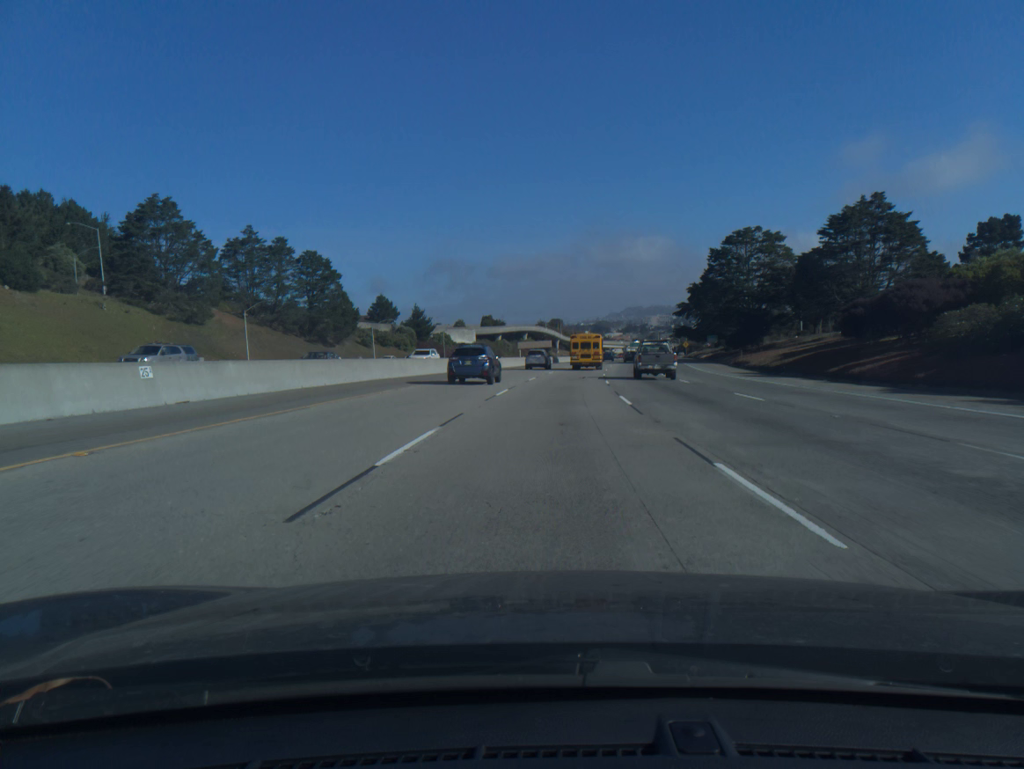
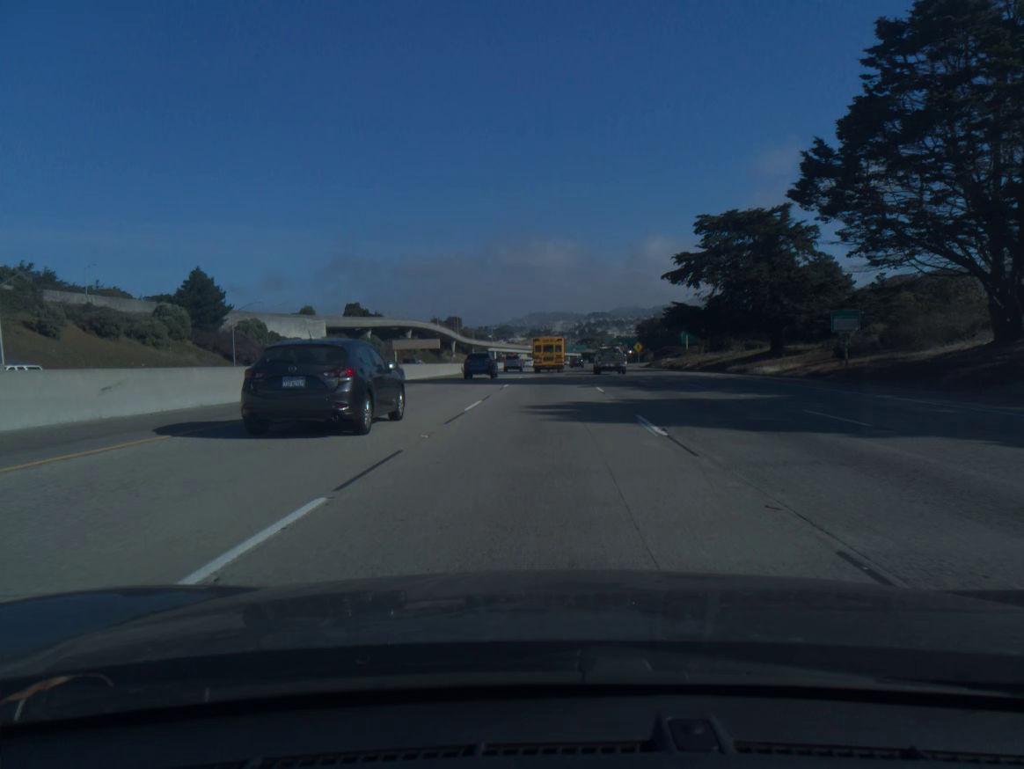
(+5.1, +78.5) m; +7°
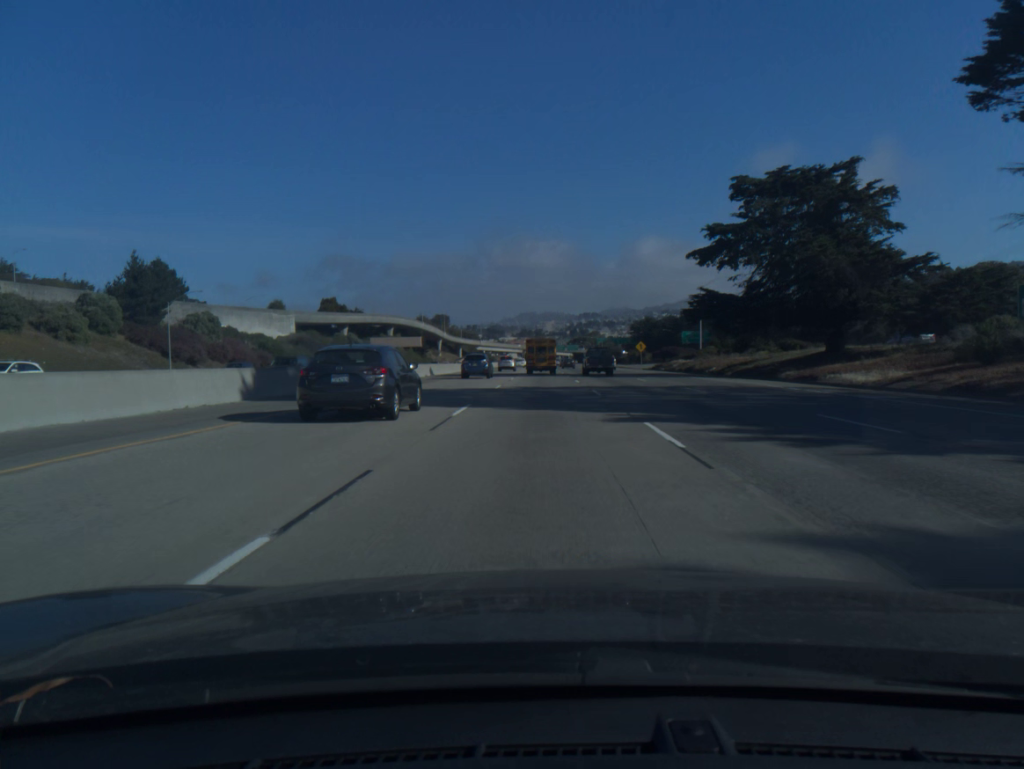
(+0.1, +15.9) m; +1°
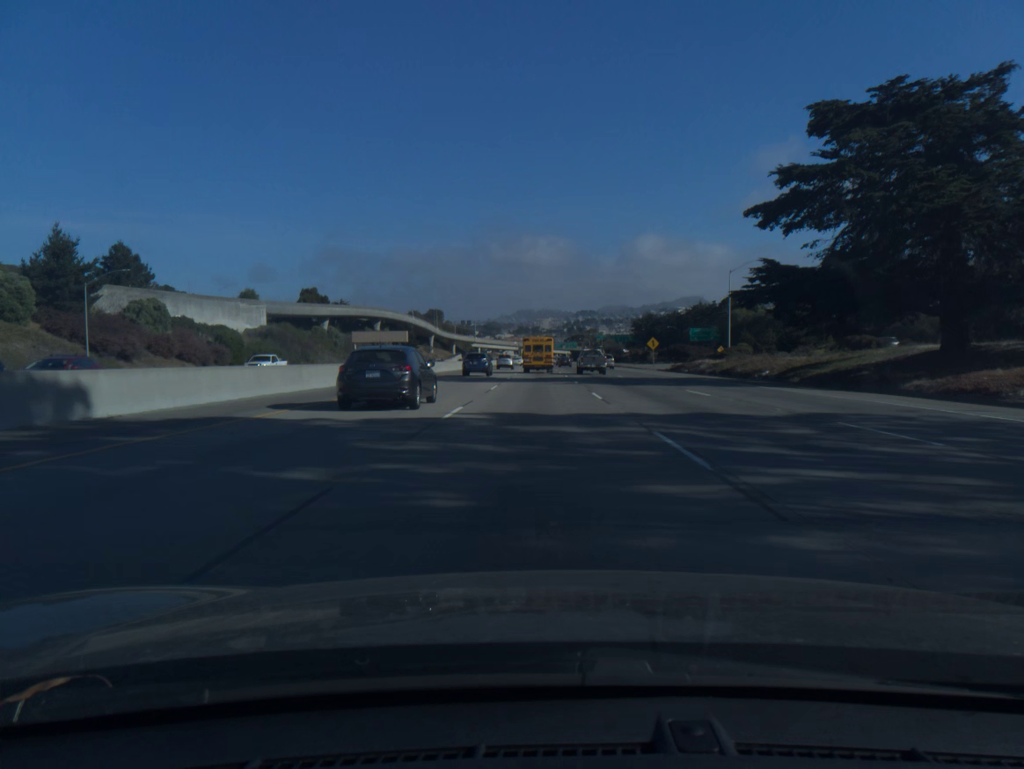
(0.0, +16.0) m; 0°
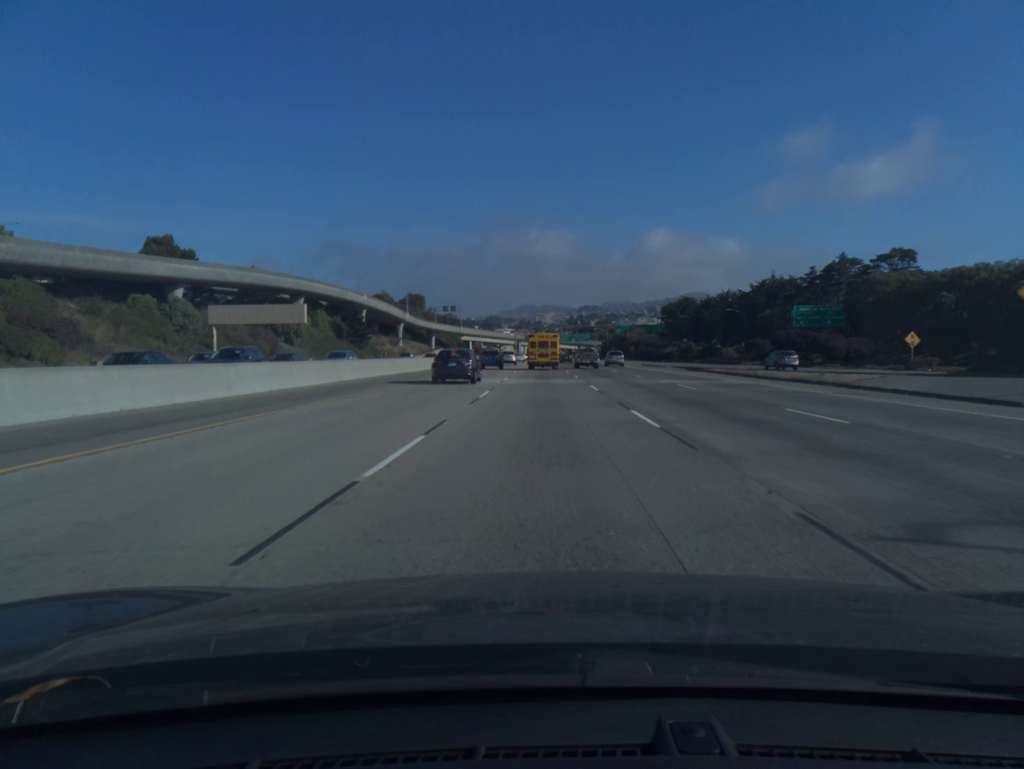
(-0.2, +80.7) m; 0°
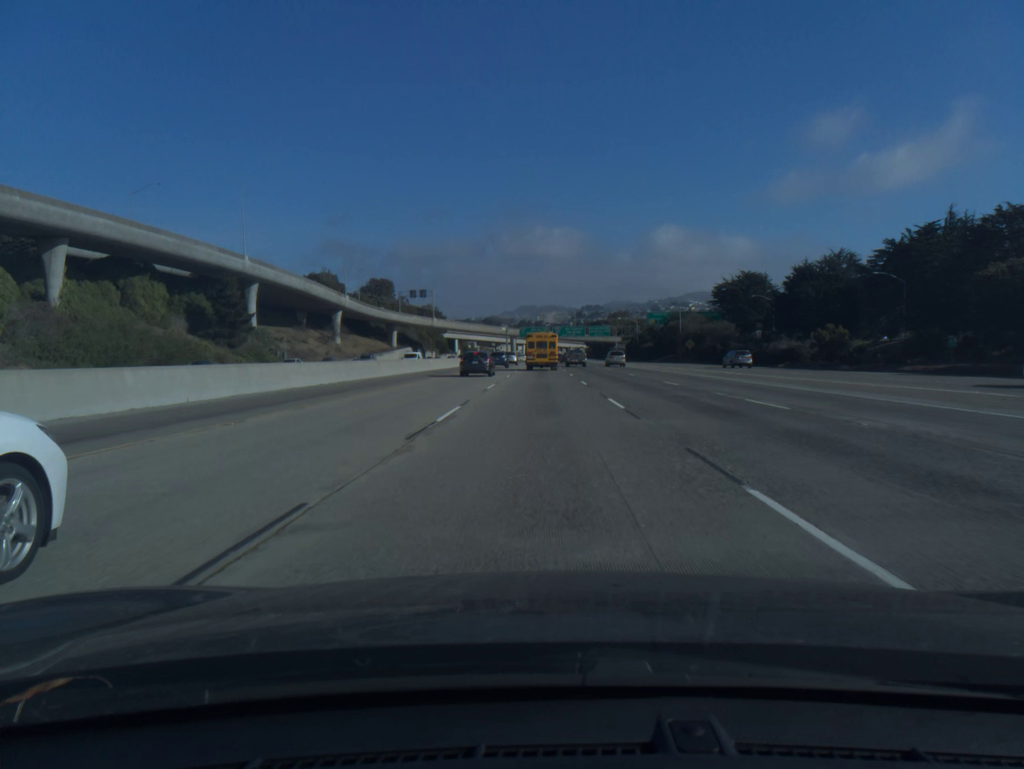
(+0.1, +81.3) m; 0°
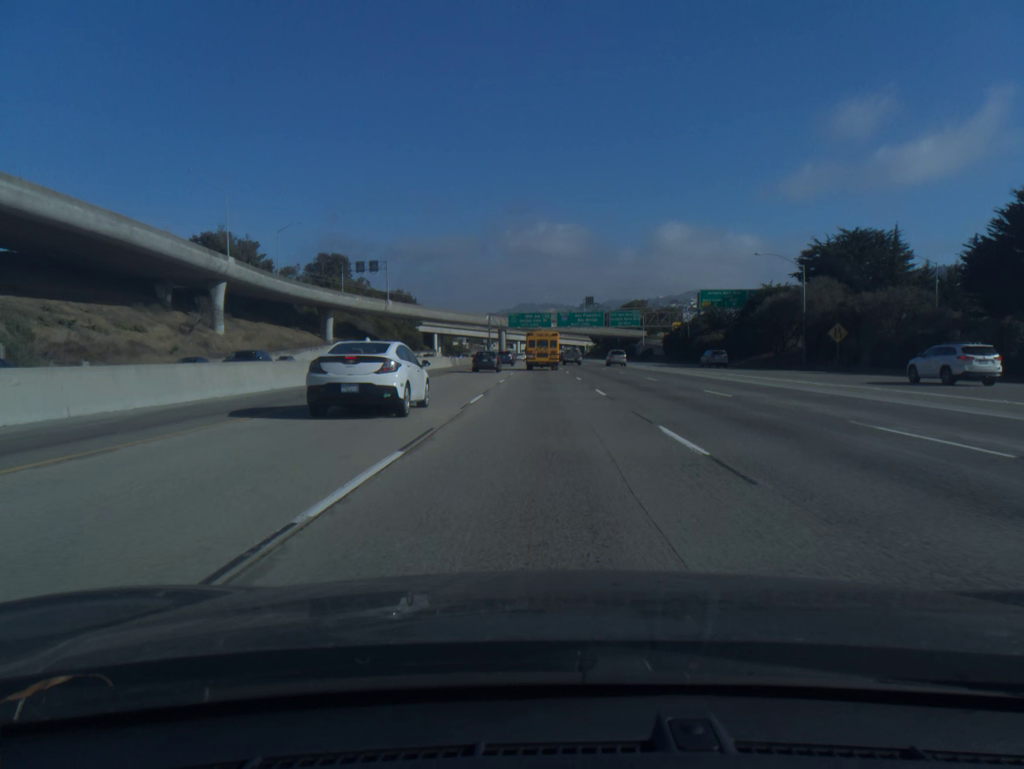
(-0.1, +65.0) m; 0°
